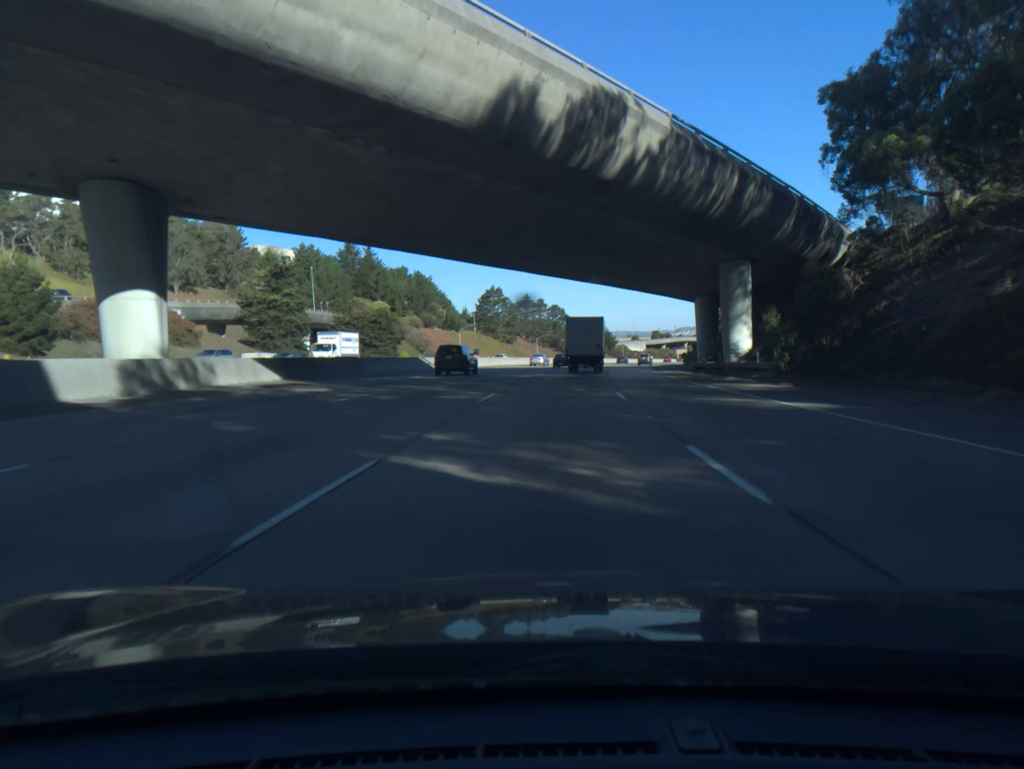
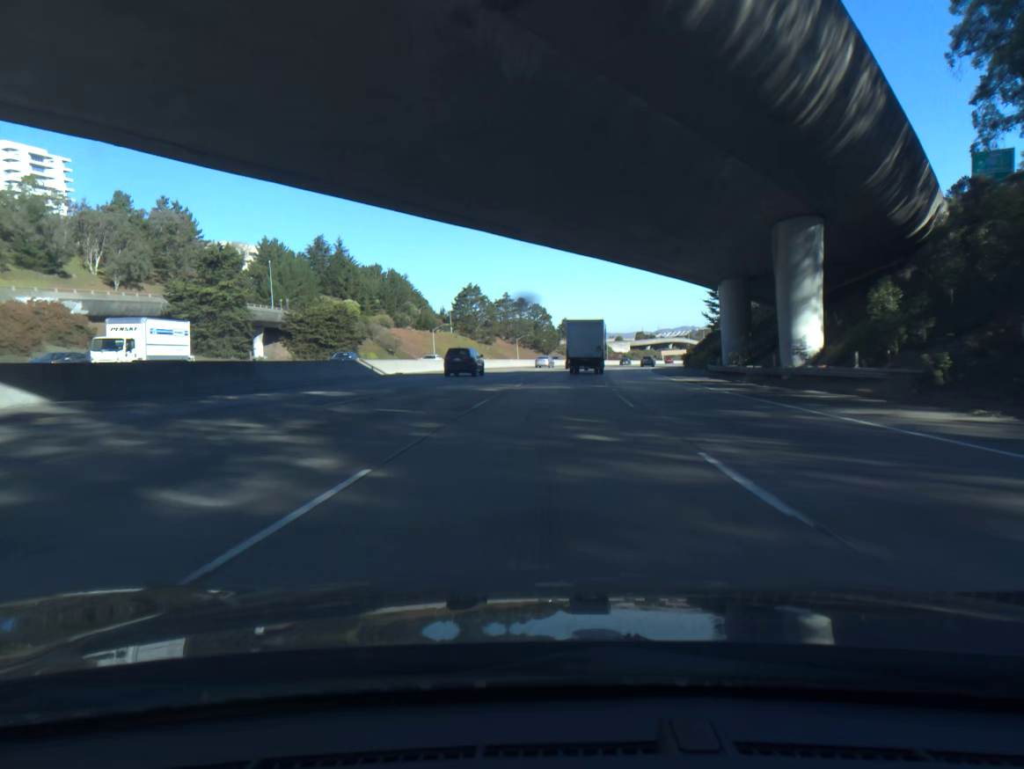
(+0.2, +15.0) m; +1°
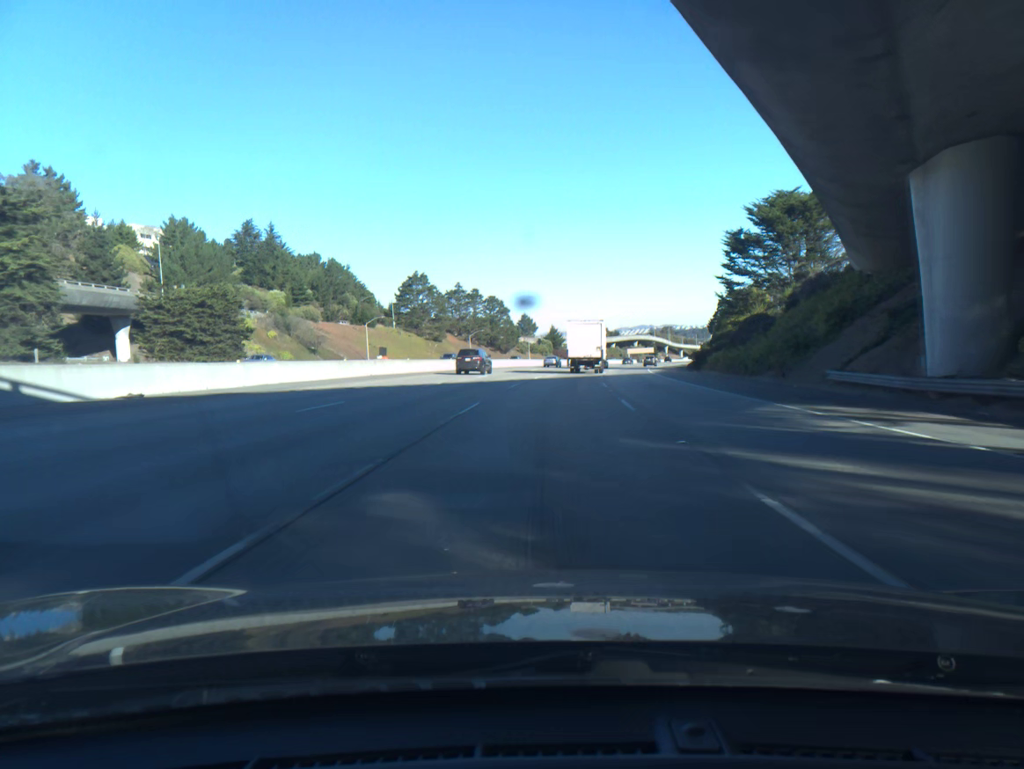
(+0.7, +30.2) m; +3°
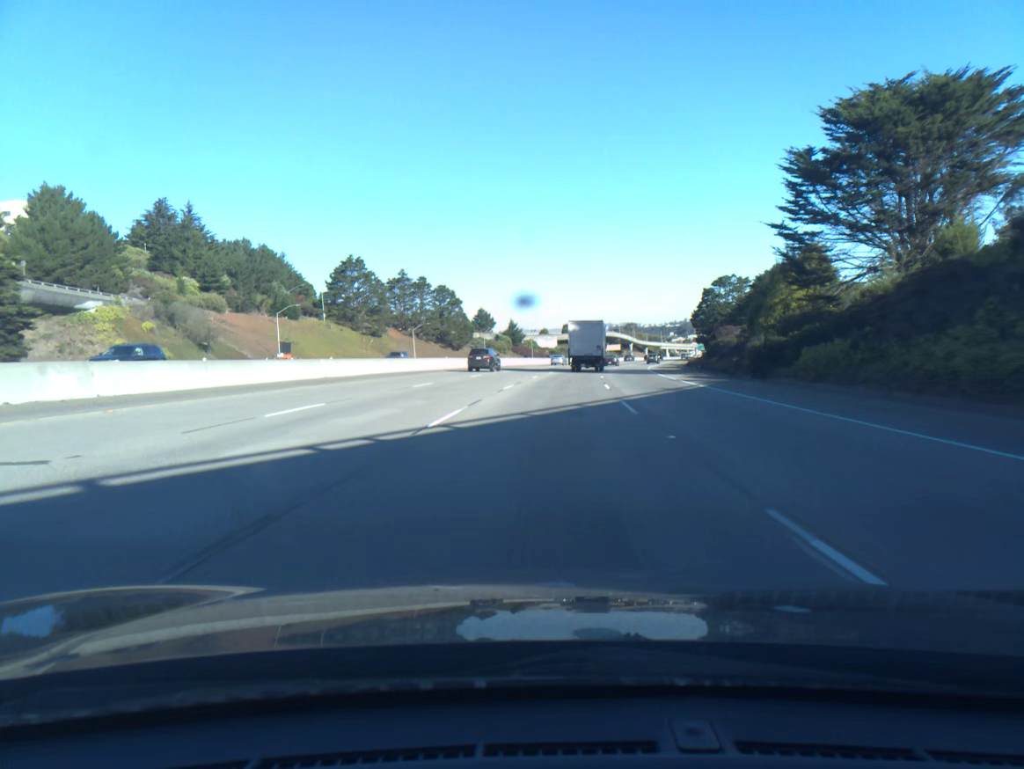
(+0.8, +30.5) m; +3°
